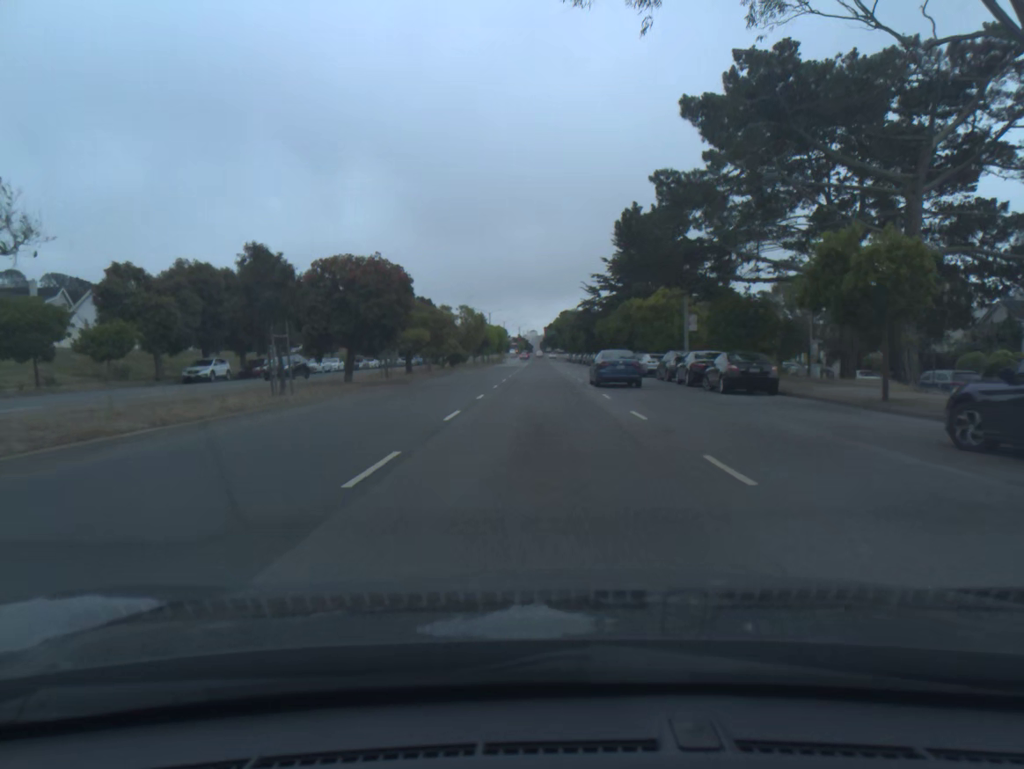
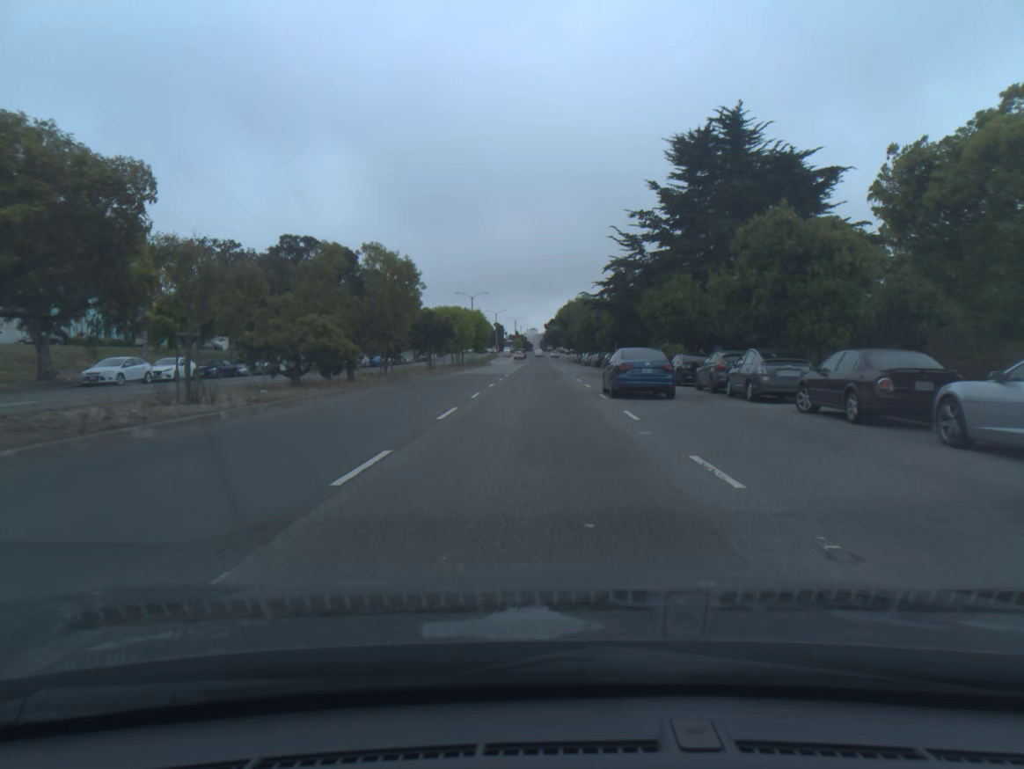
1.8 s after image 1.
(+0.1, +36.4) m; 0°
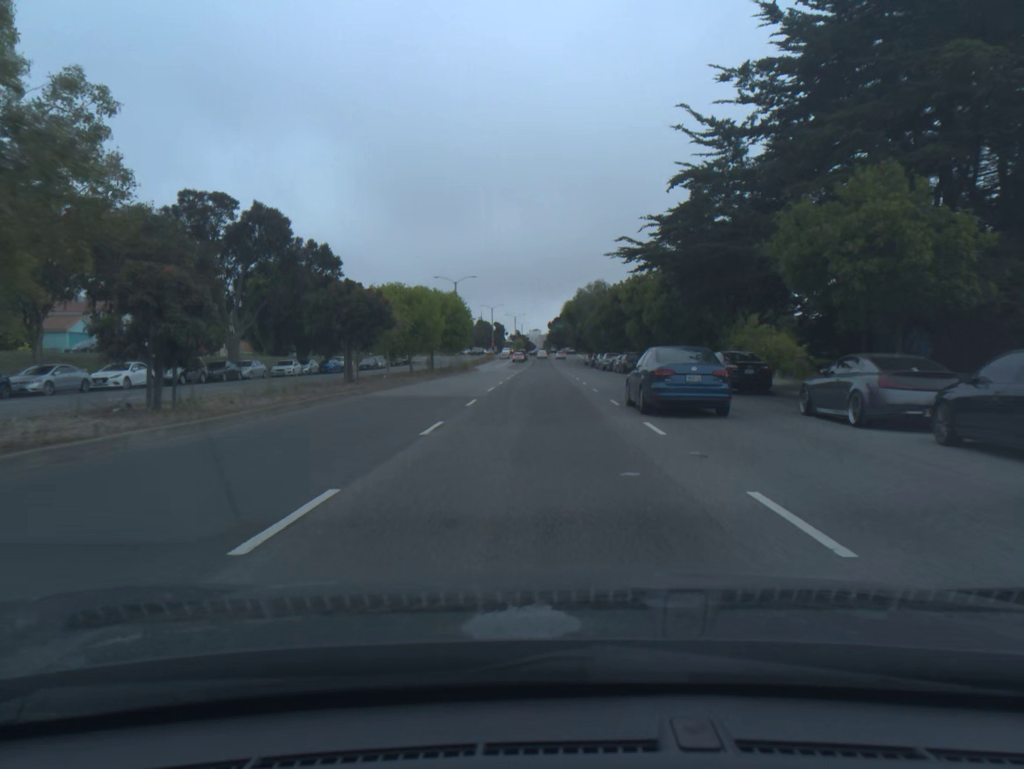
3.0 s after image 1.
(0.0, +24.0) m; 0°
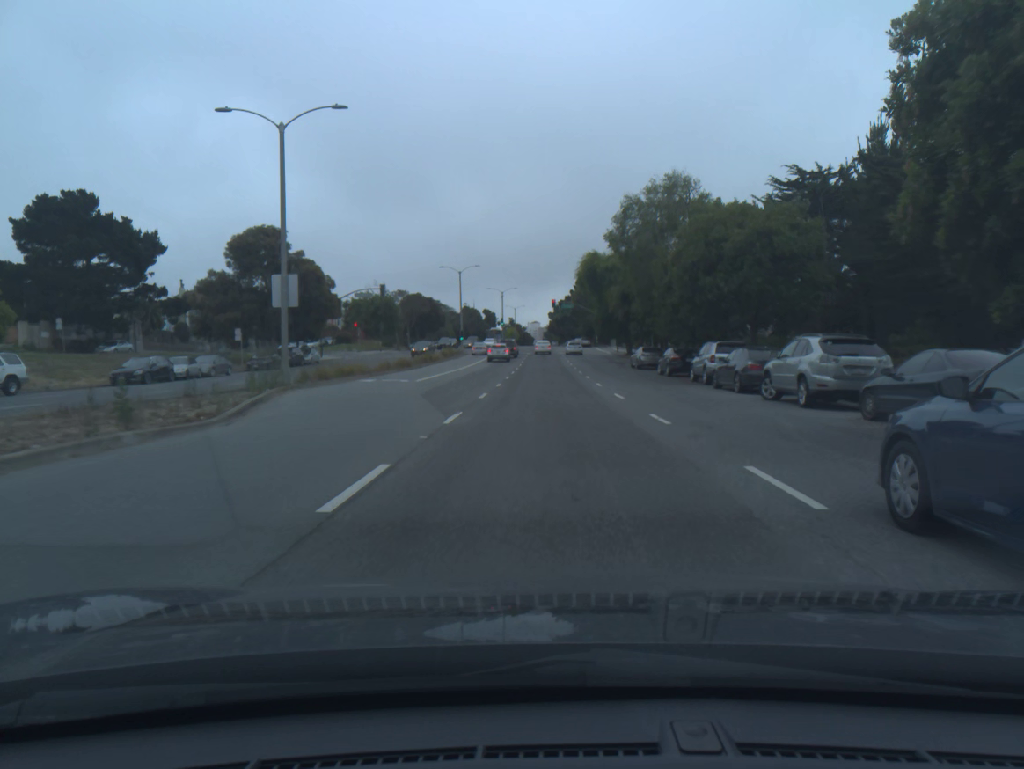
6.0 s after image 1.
(-0.2, +56.3) m; 0°
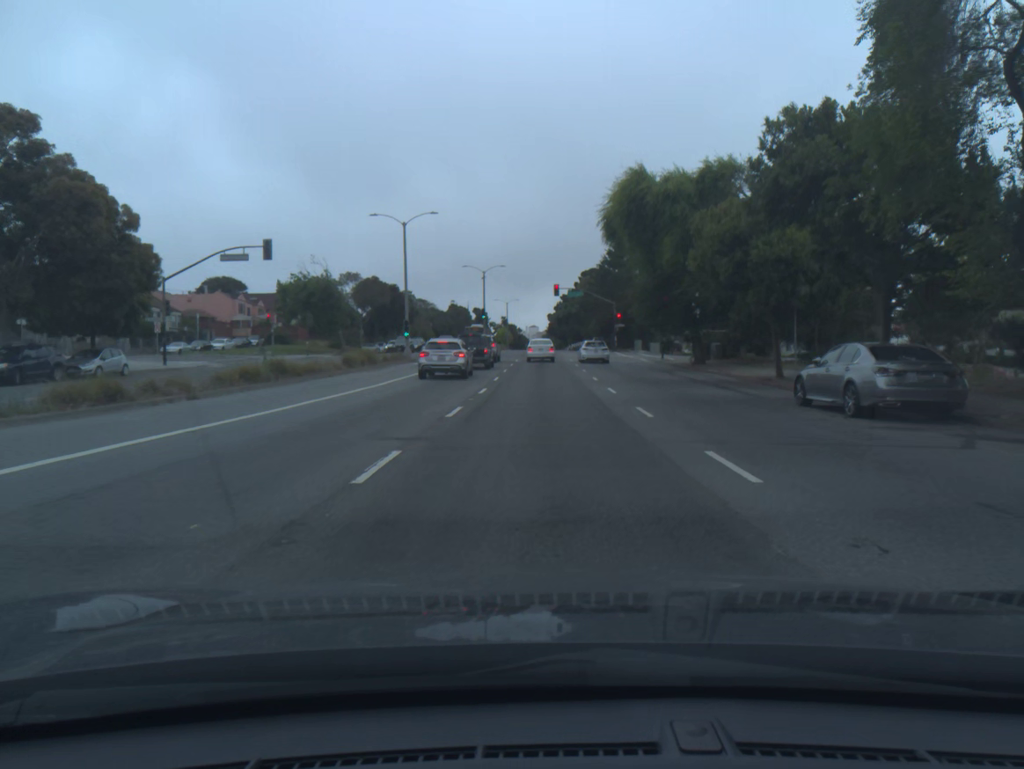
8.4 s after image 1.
(0.0, +35.3) m; 0°
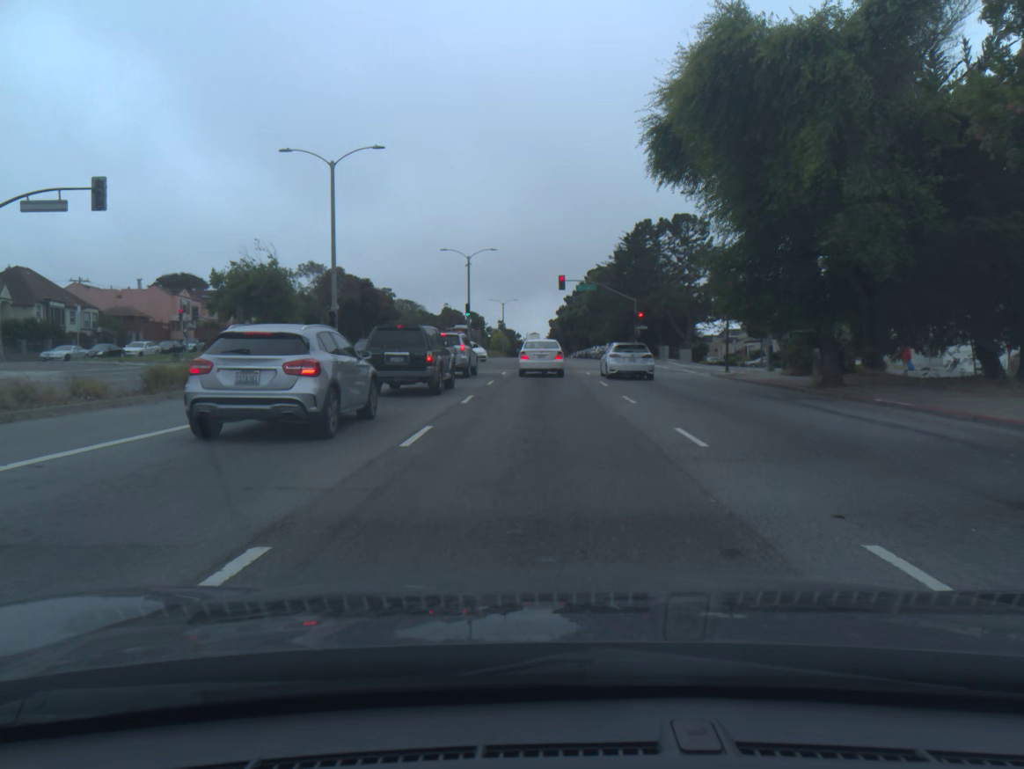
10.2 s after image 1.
(0.0, +19.3) m; 0°
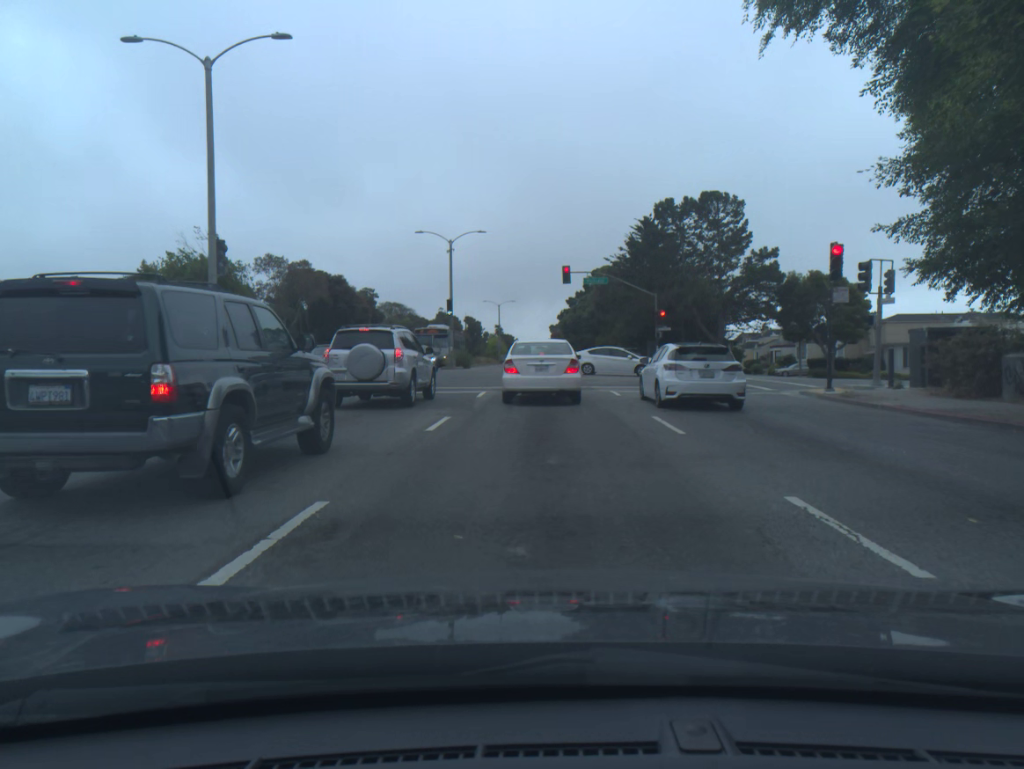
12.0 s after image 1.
(0.0, +13.3) m; 0°
